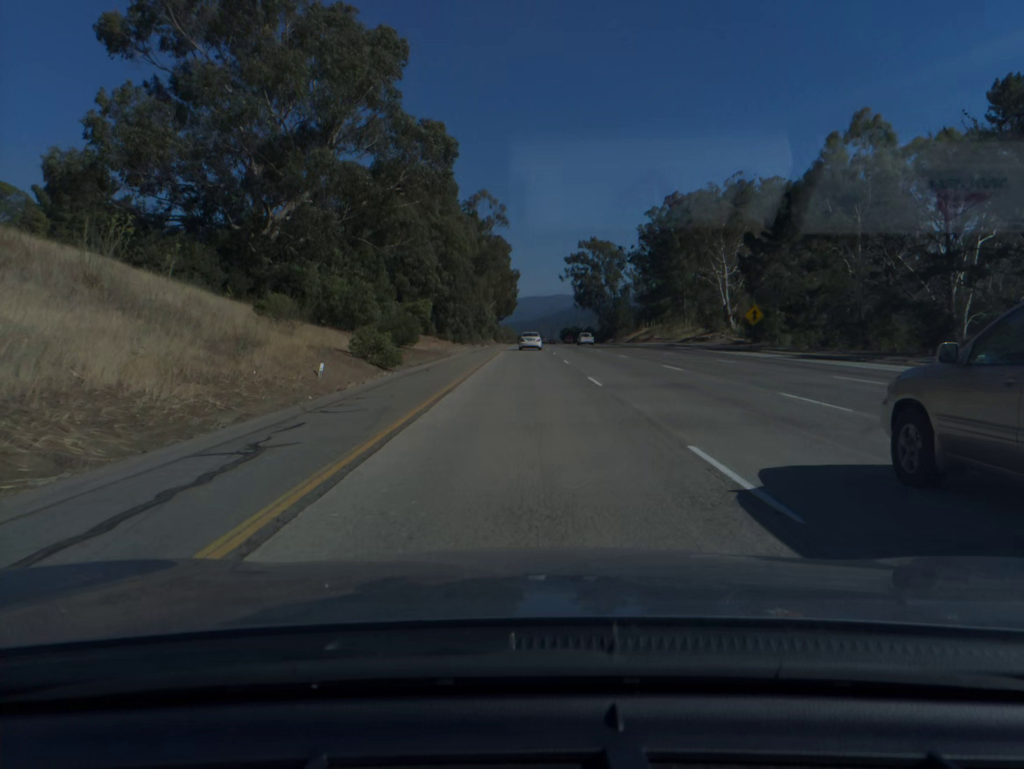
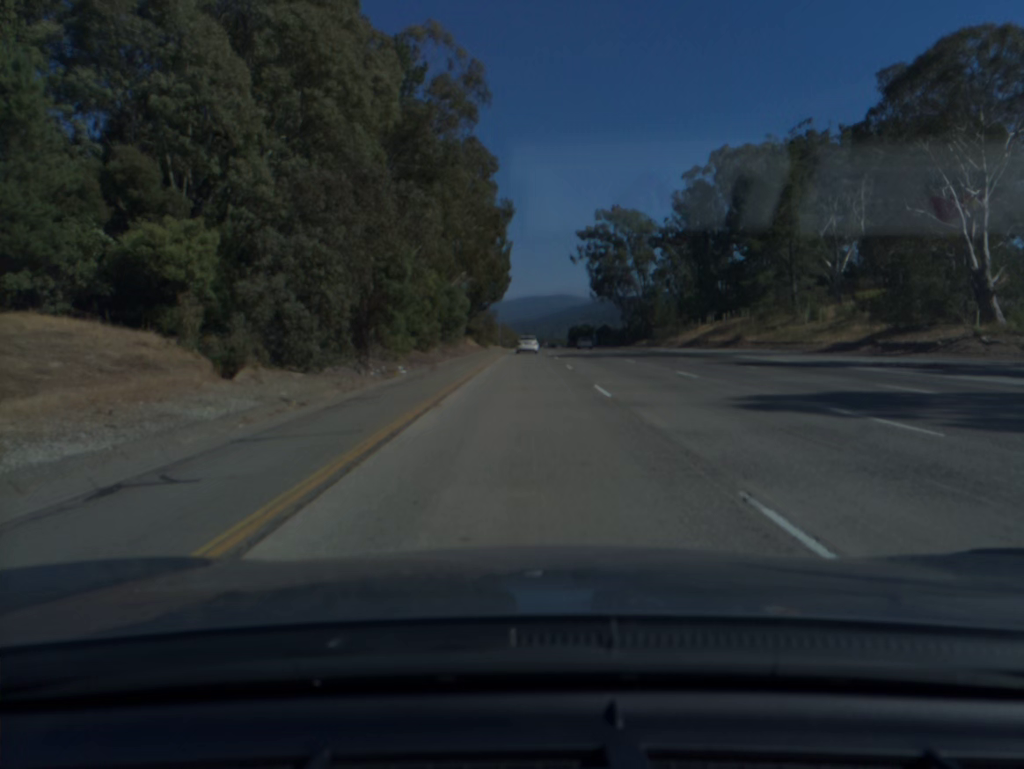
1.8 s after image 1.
(0.0, +61.6) m; 0°
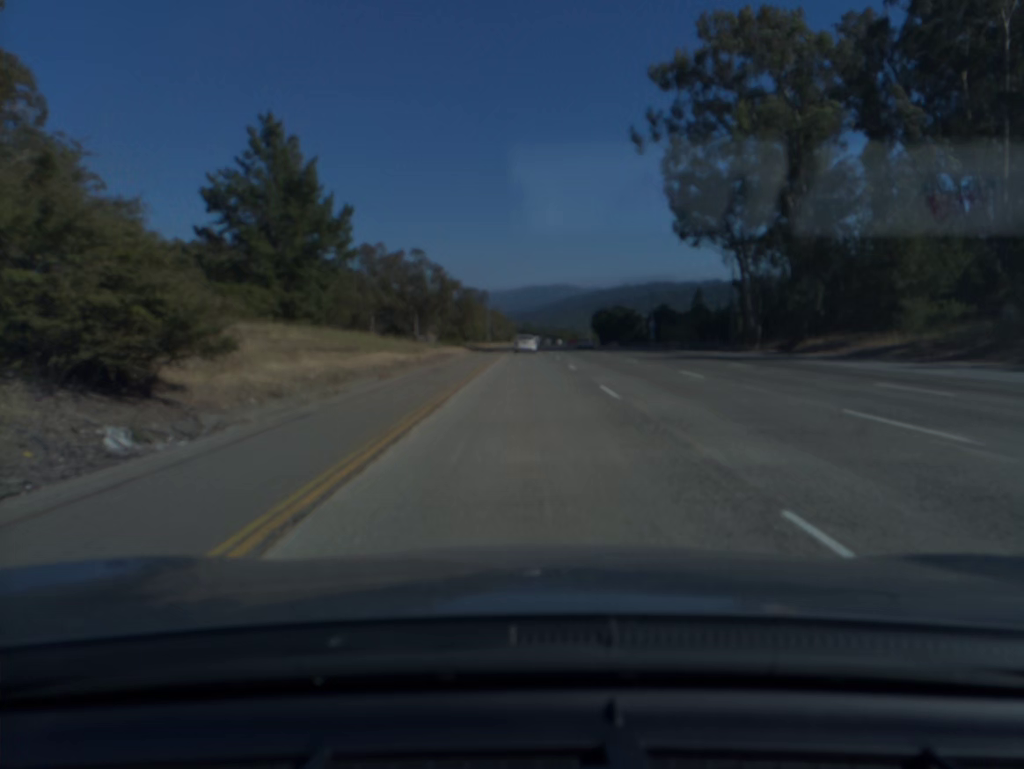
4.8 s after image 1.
(0.0, +102.6) m; 0°
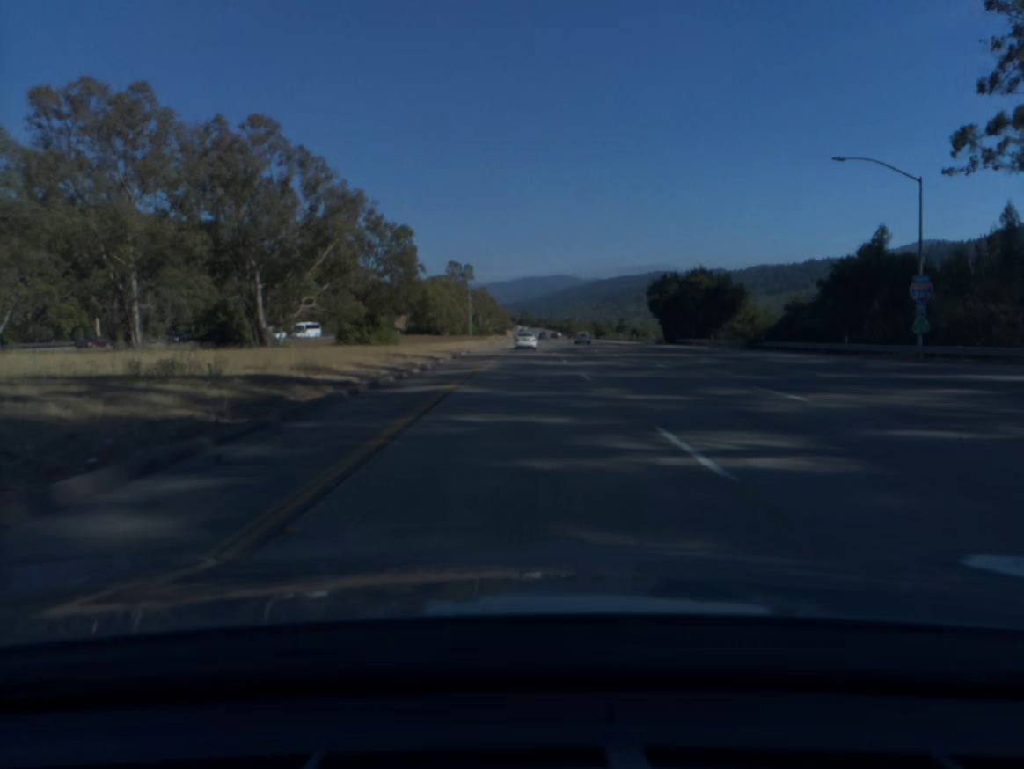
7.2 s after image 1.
(+0.1, +82.2) m; 0°
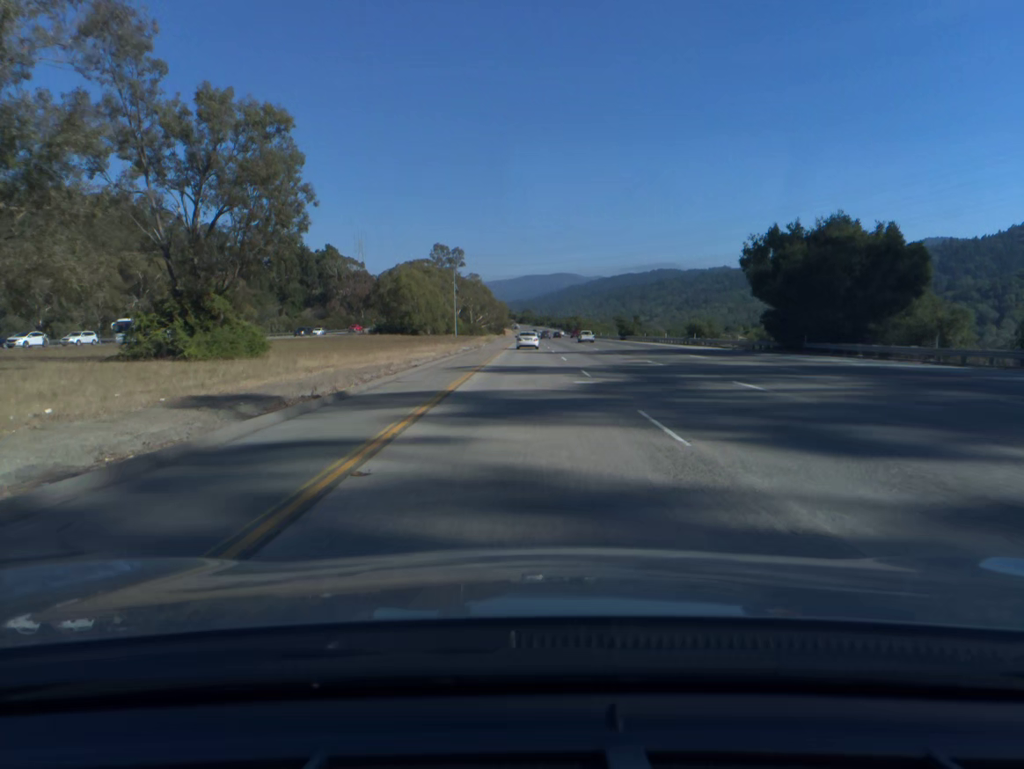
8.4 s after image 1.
(-0.1, +41.1) m; 0°
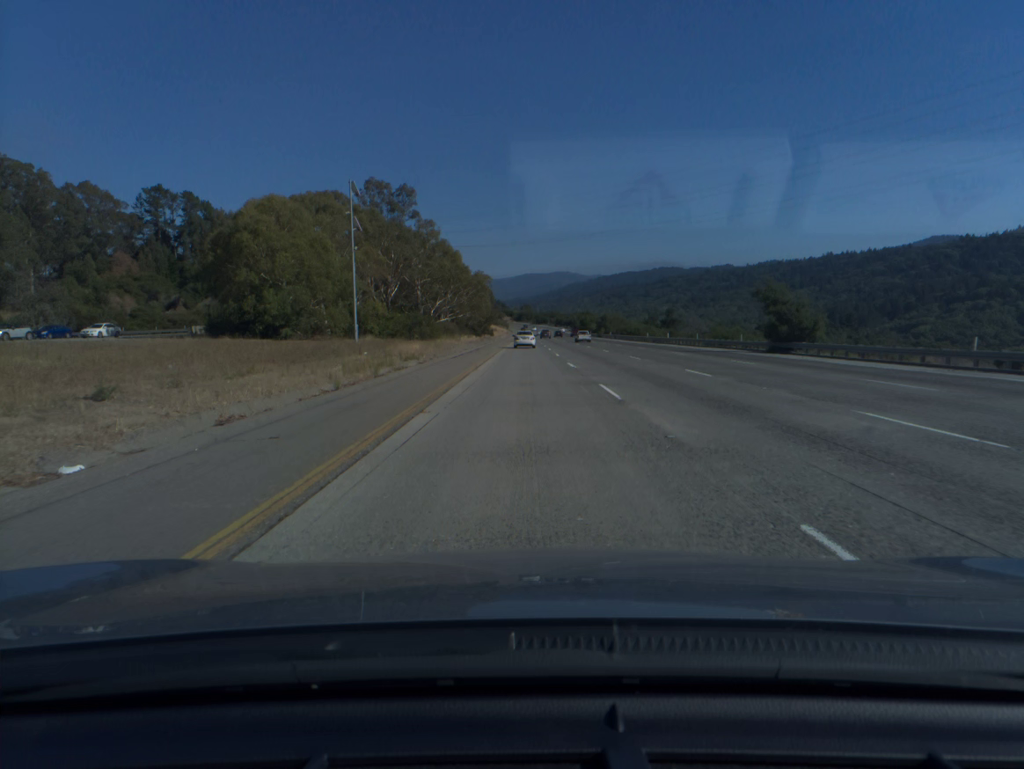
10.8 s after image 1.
(+0.1, +81.8) m; 0°
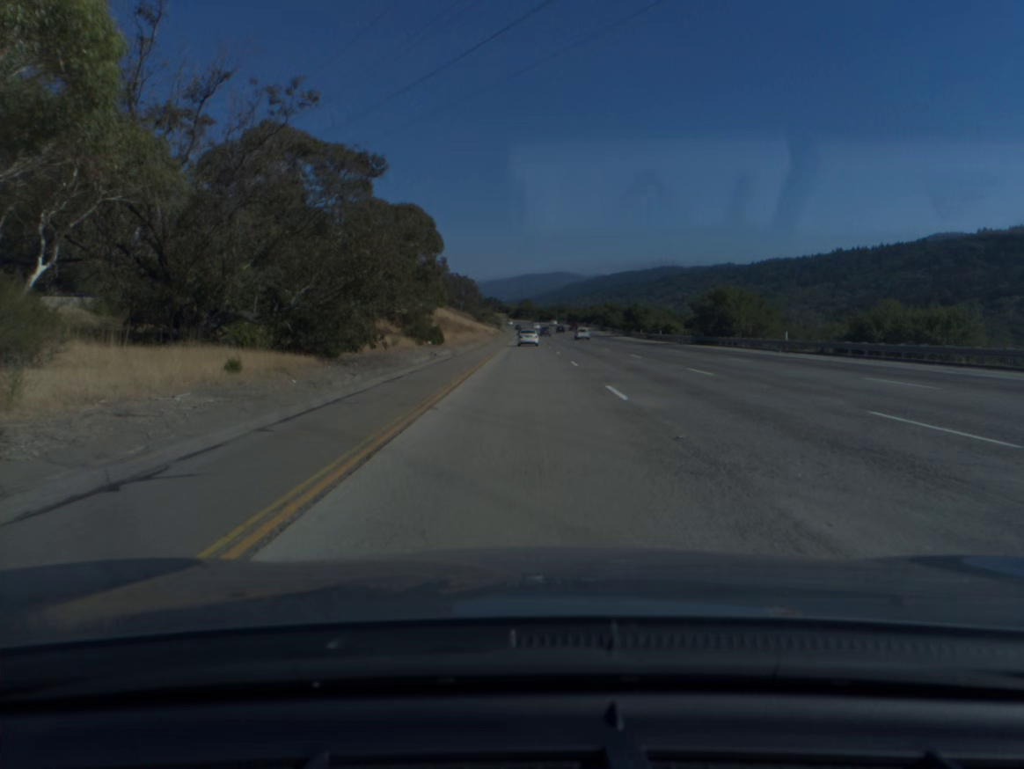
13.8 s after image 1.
(-0.1, +101.9) m; 0°
